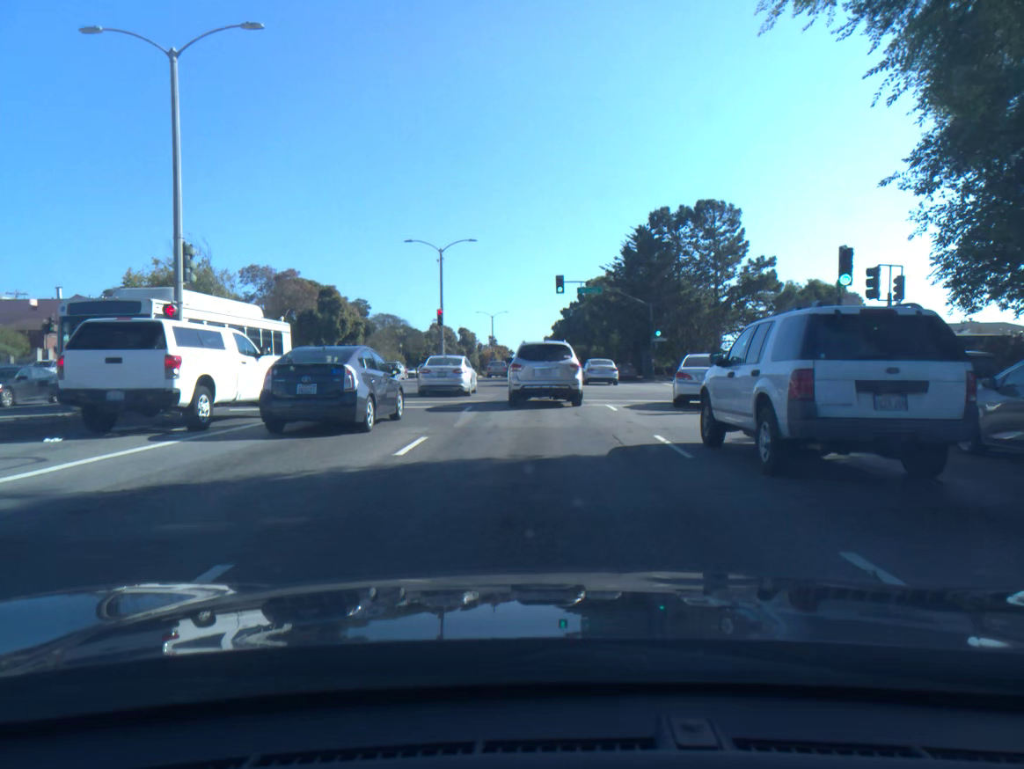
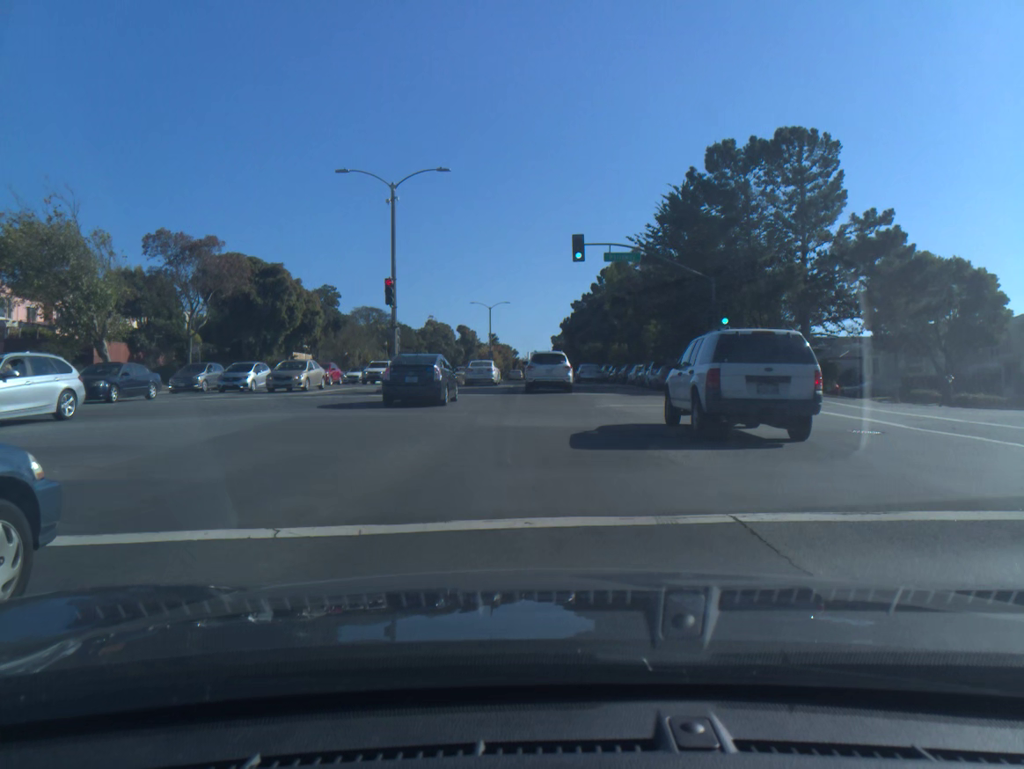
(-0.1, +18.3) m; -1°
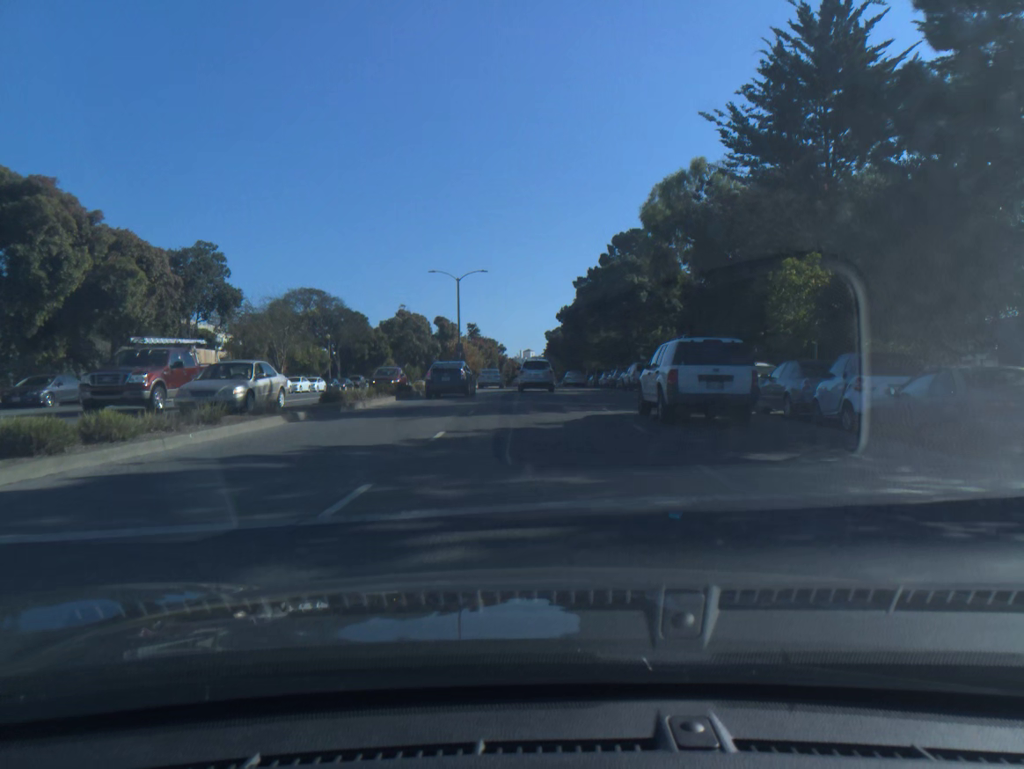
(+0.2, +28.9) m; +1°
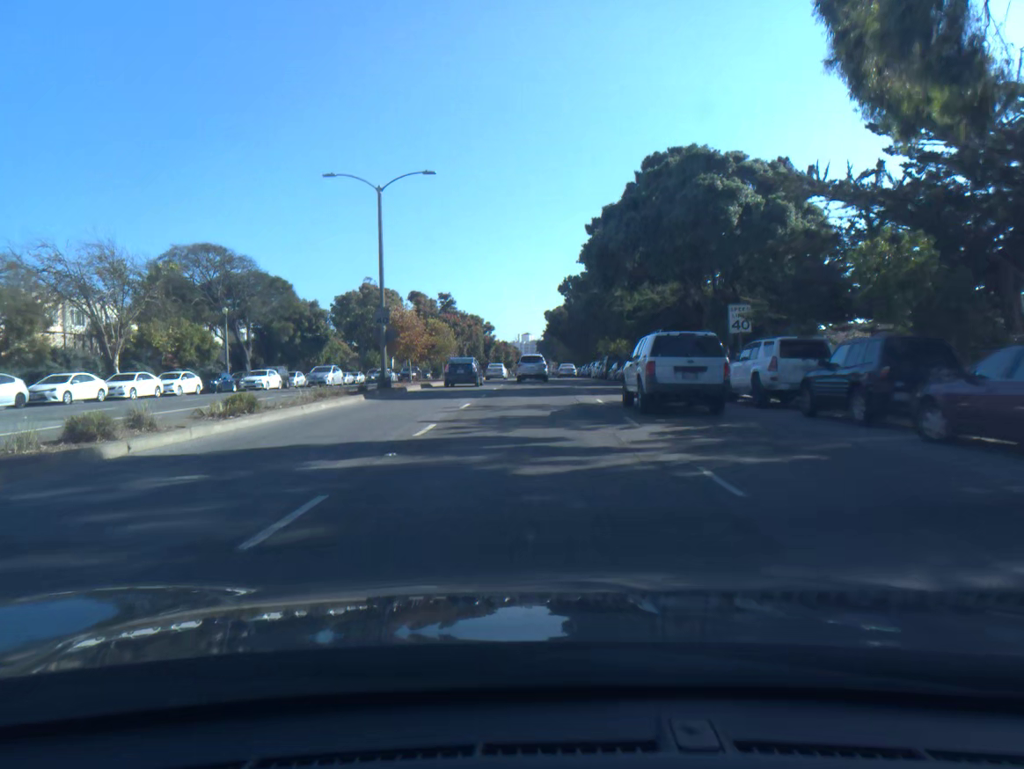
(+0.1, +29.0) m; 0°
